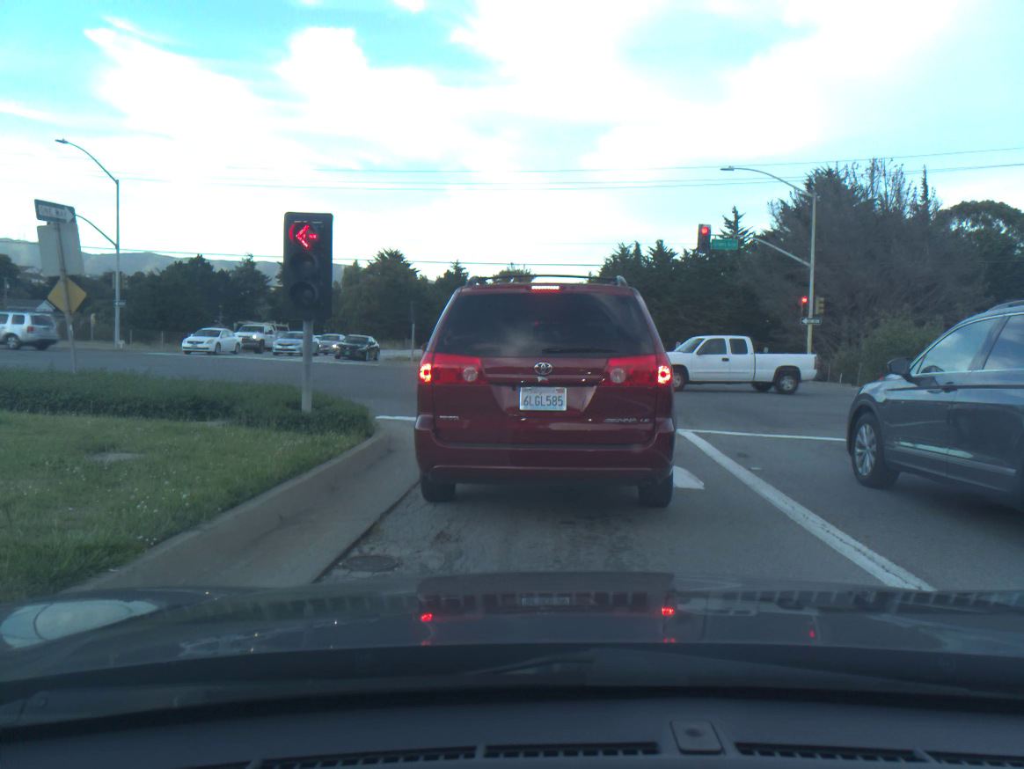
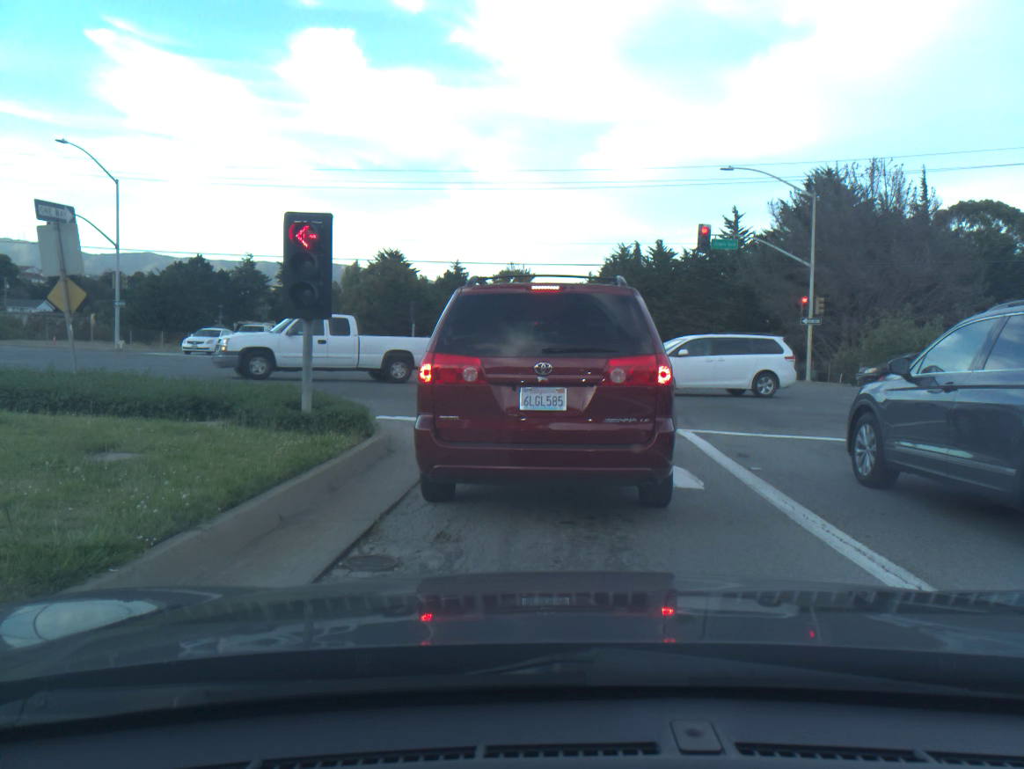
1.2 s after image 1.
(0.0, 0.0) m; 0°
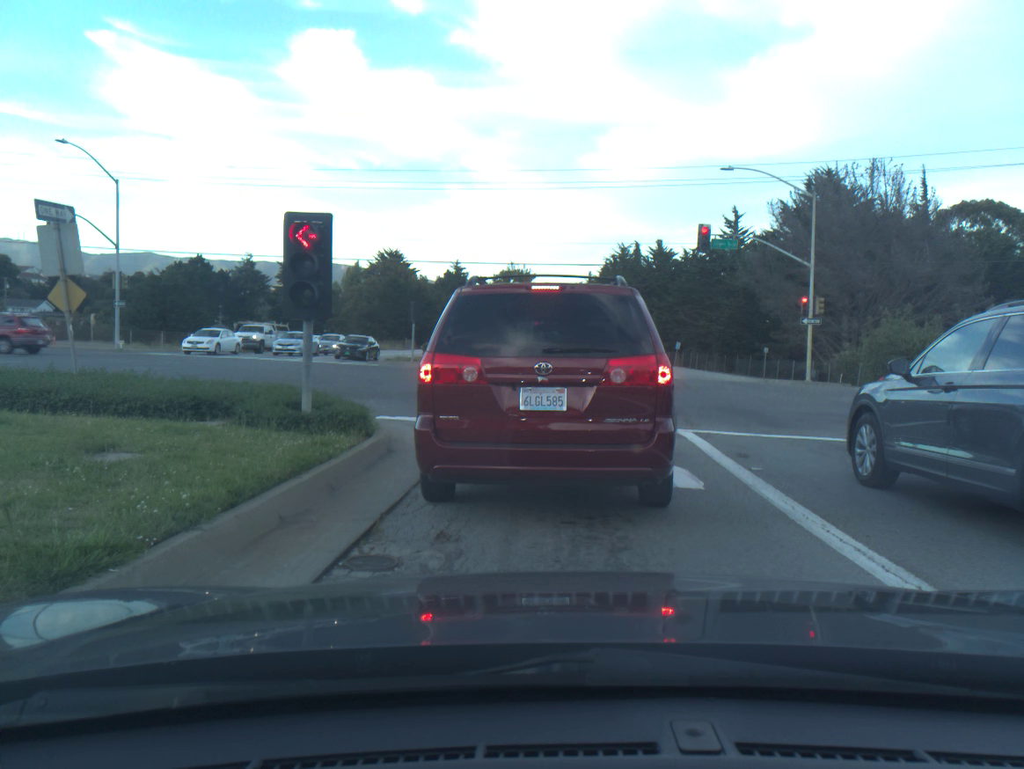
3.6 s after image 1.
(0.0, -0.1) m; 0°
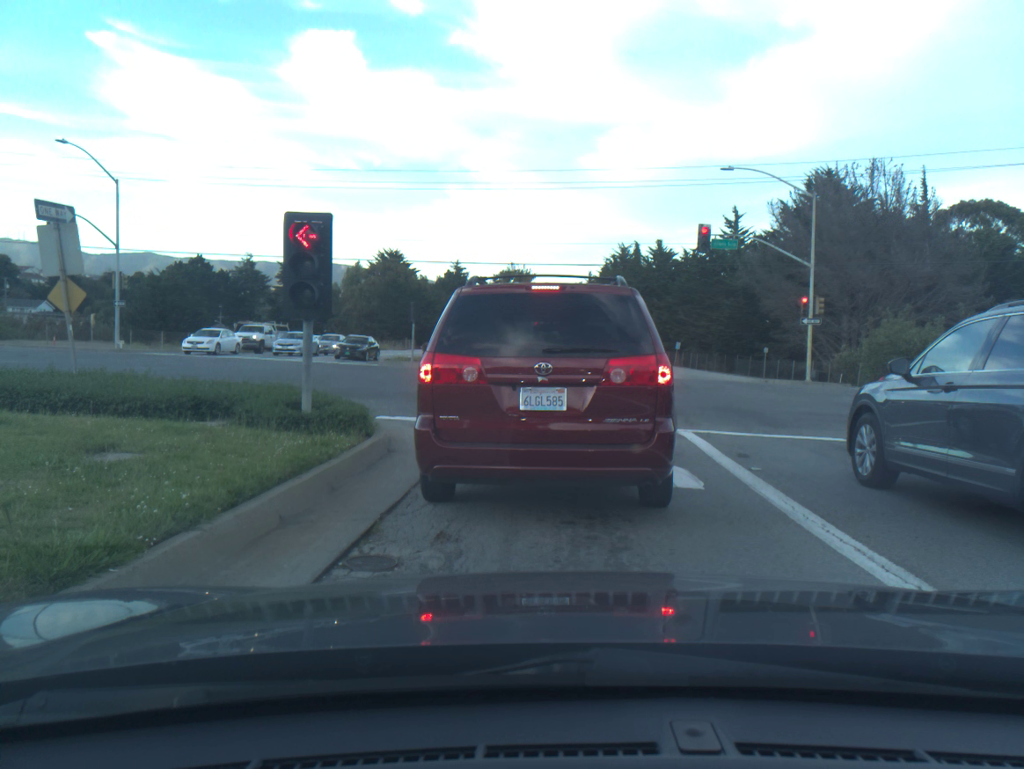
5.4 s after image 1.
(0.0, 0.0) m; 0°
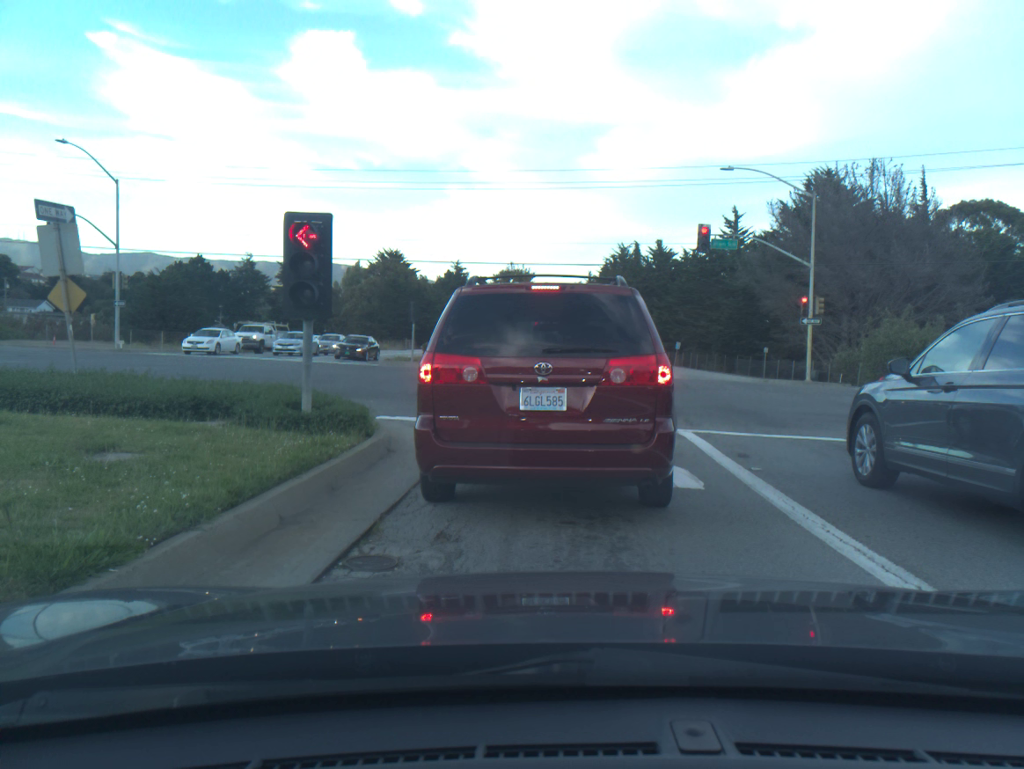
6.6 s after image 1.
(+0.1, 0.0) m; 0°
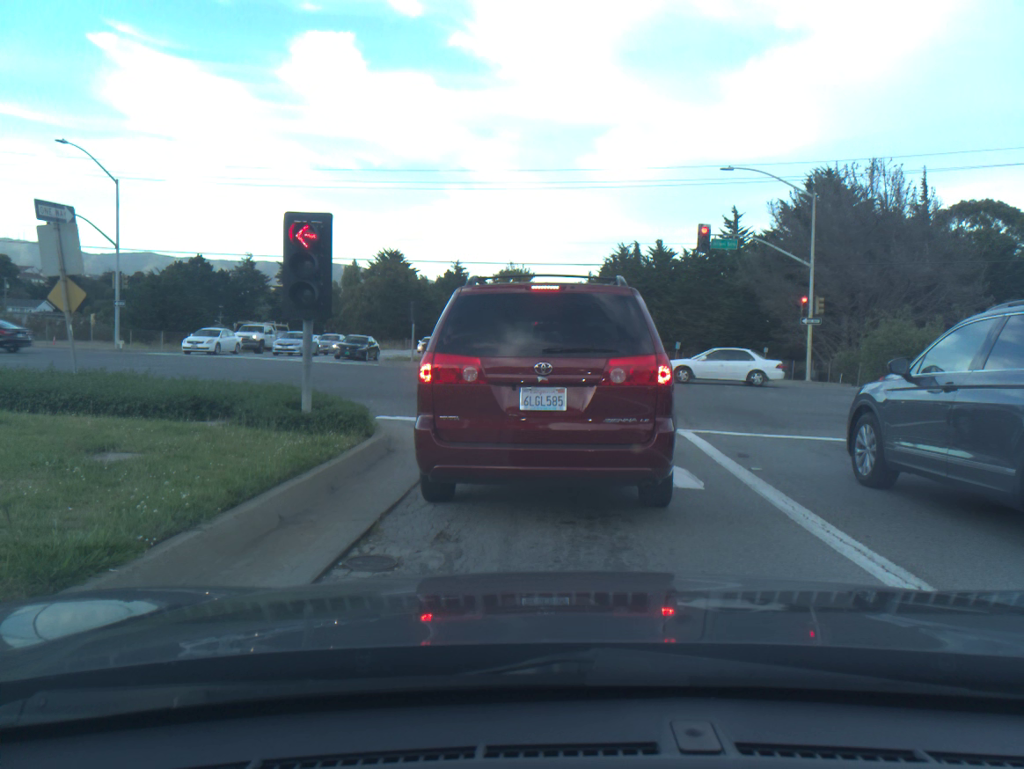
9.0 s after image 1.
(0.0, +0.1) m; 0°
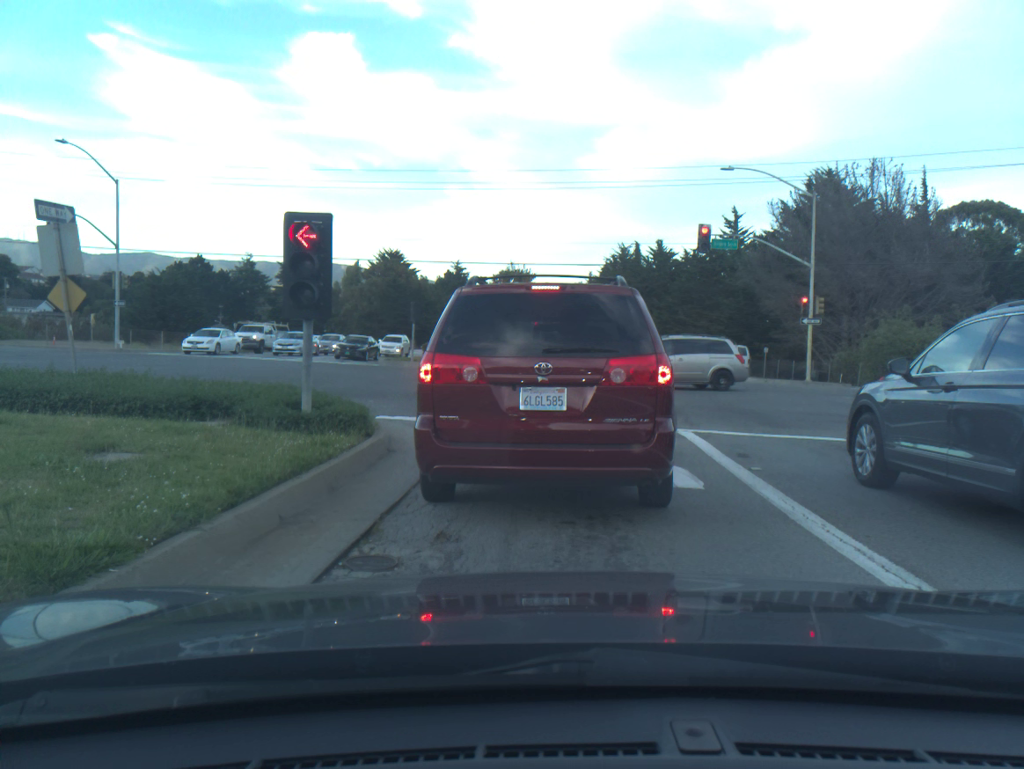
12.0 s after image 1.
(0.0, 0.0) m; 0°
